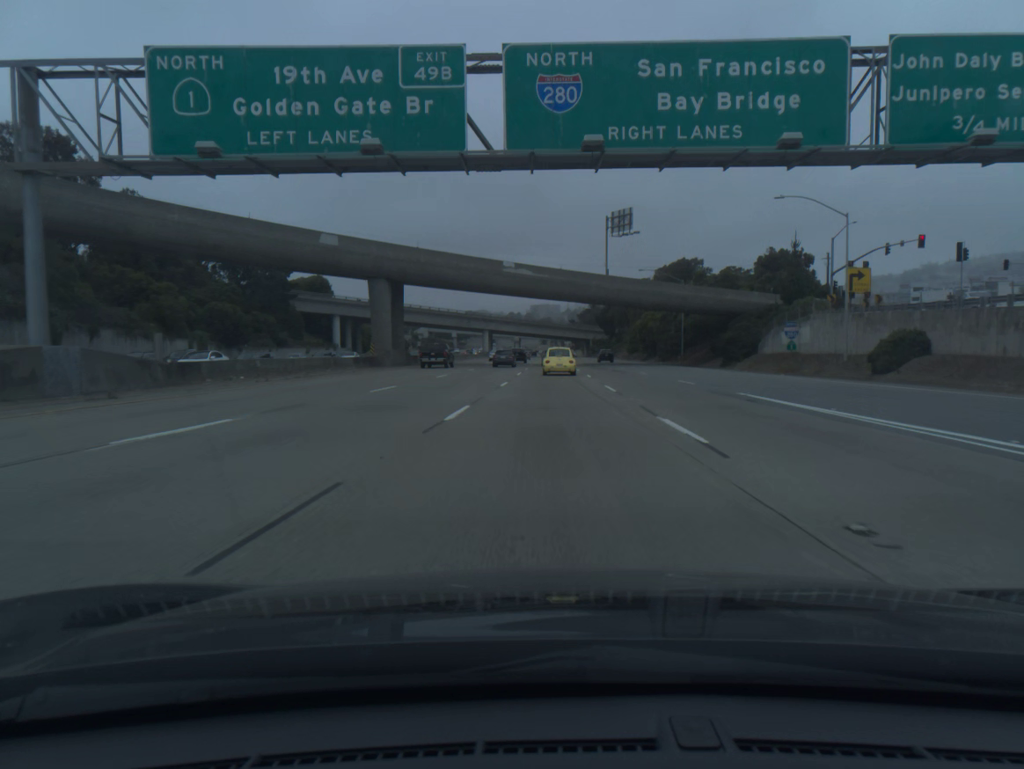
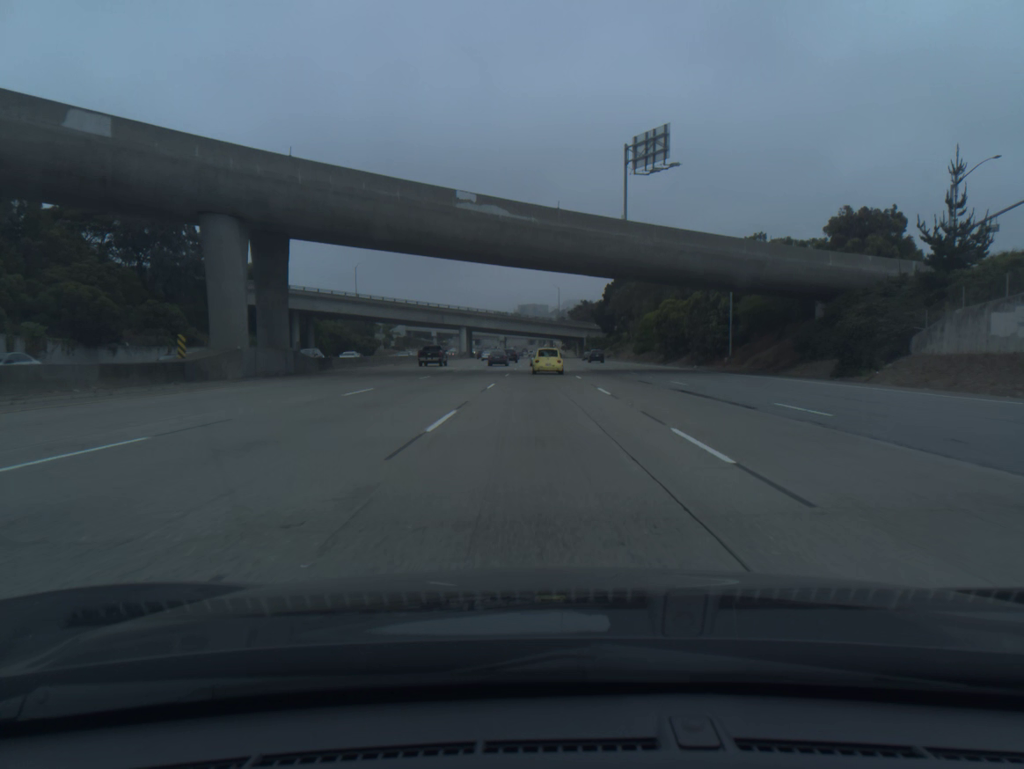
(+0.2, +30.8) m; +1°
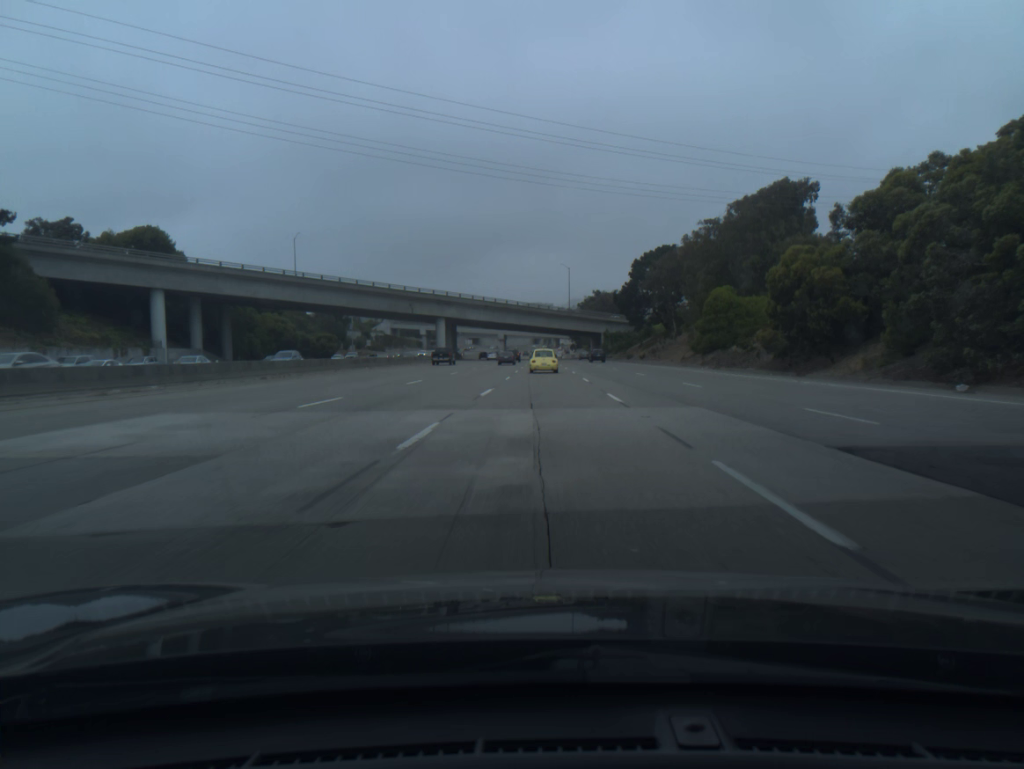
(0.0, +46.6) m; 0°
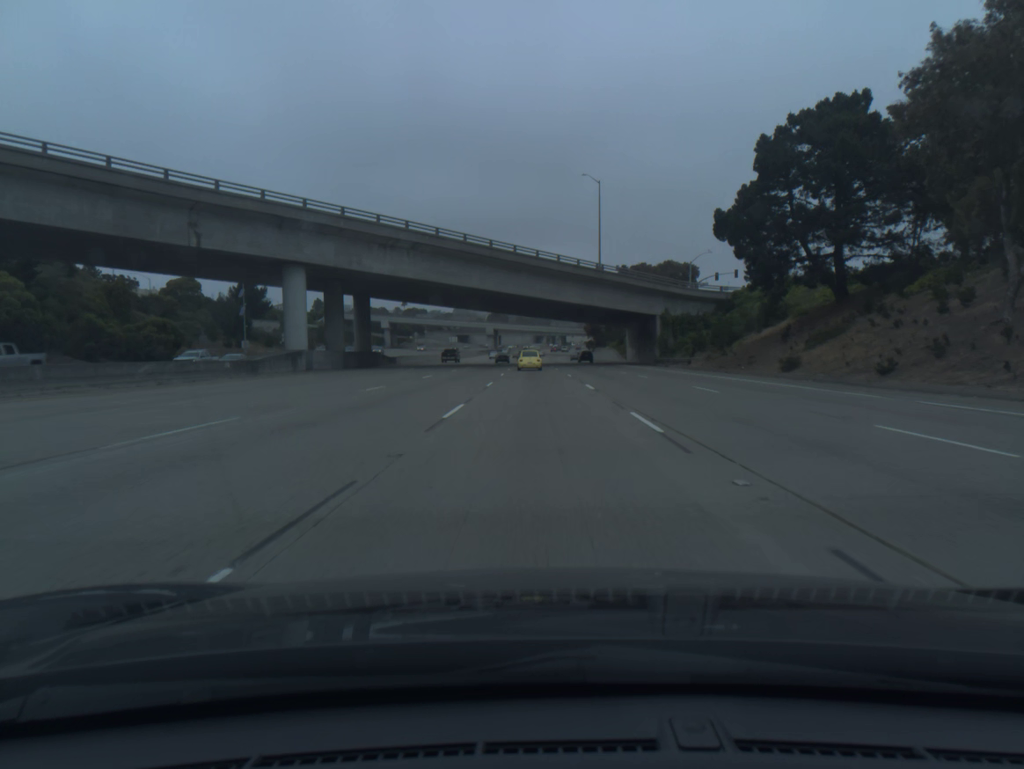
(+0.1, +78.8) m; 0°
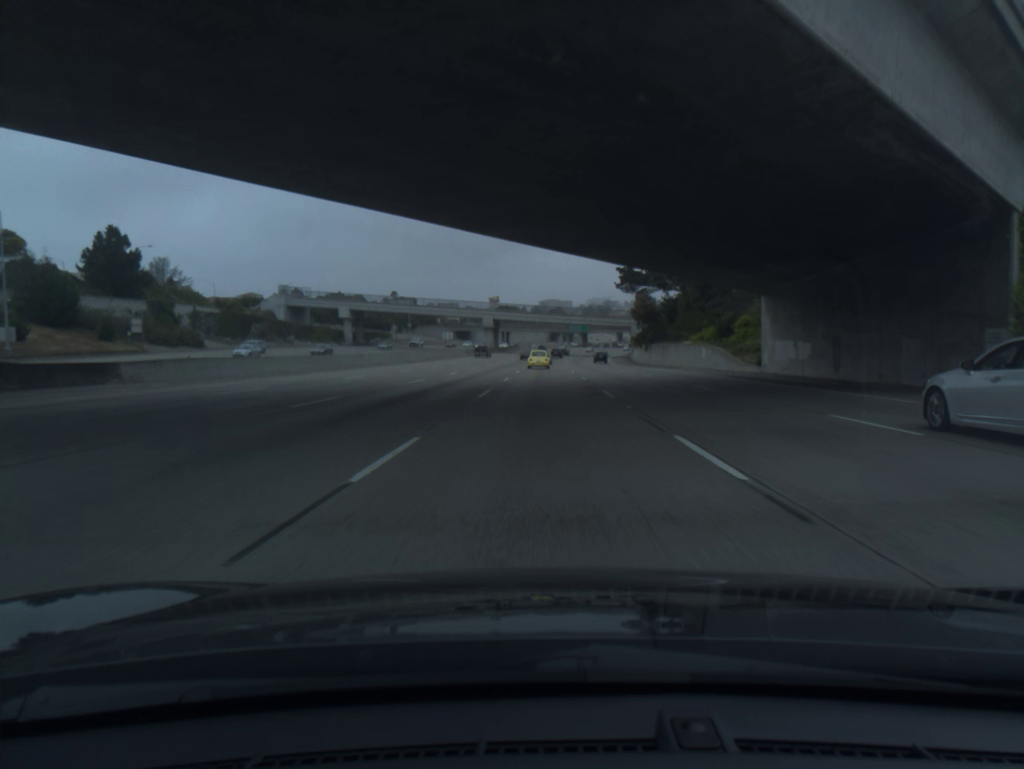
(-0.8, +64.1) m; -1°
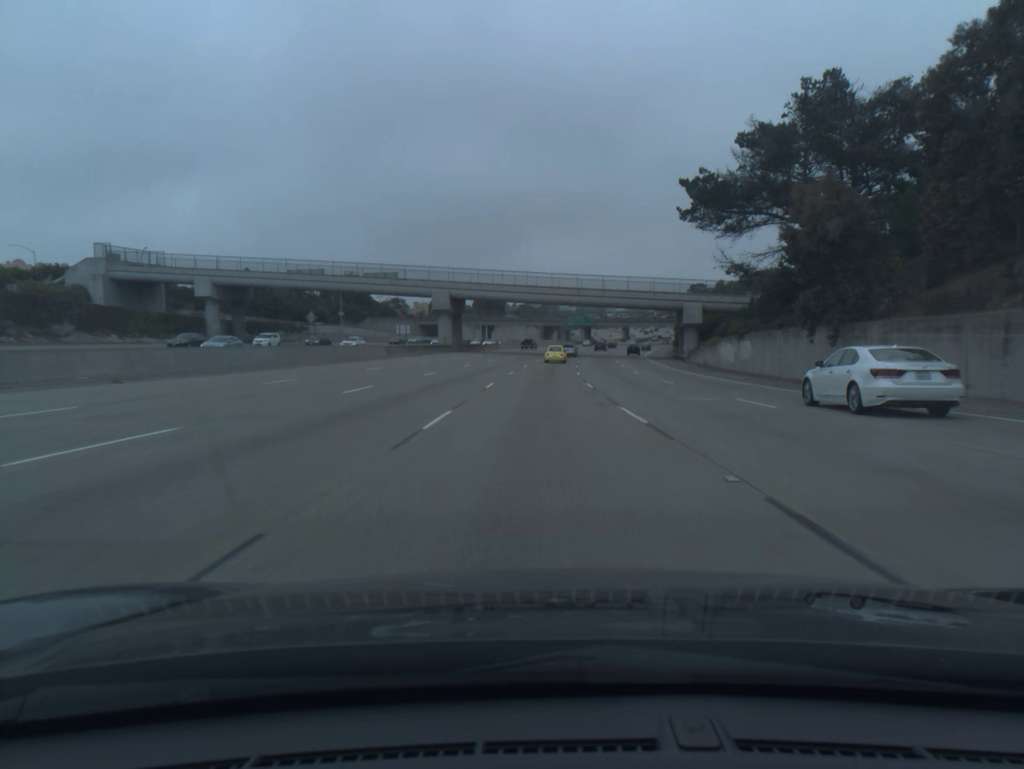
(+0.1, +66.0) m; 0°
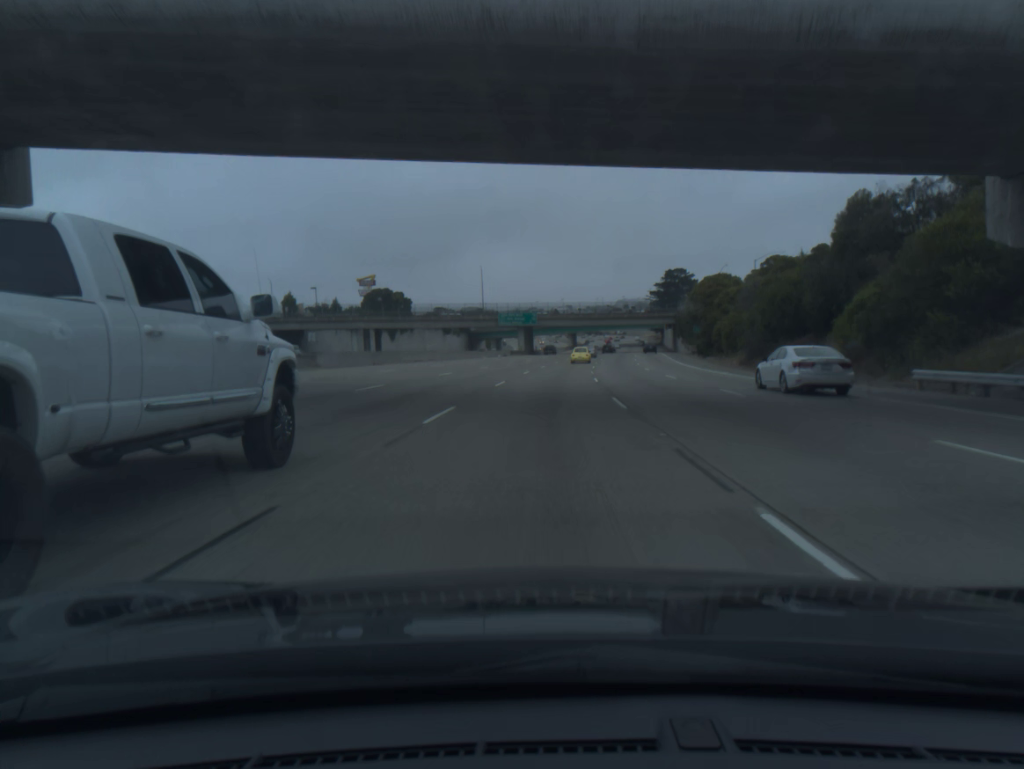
(+2.6, +84.7) m; +5°
